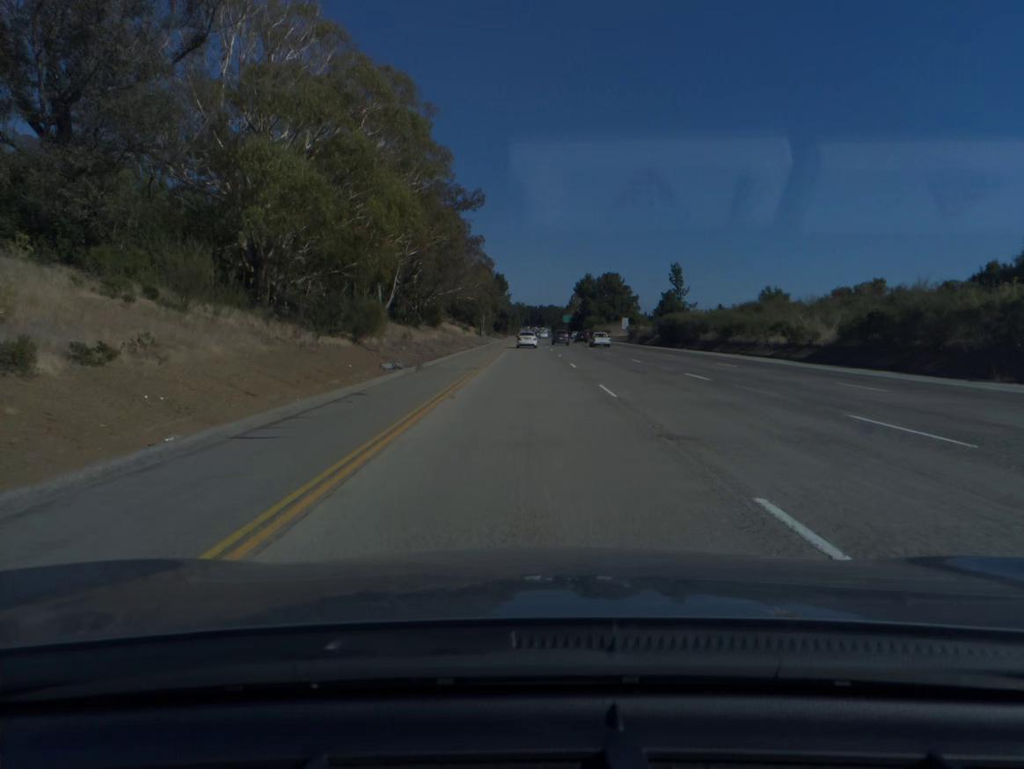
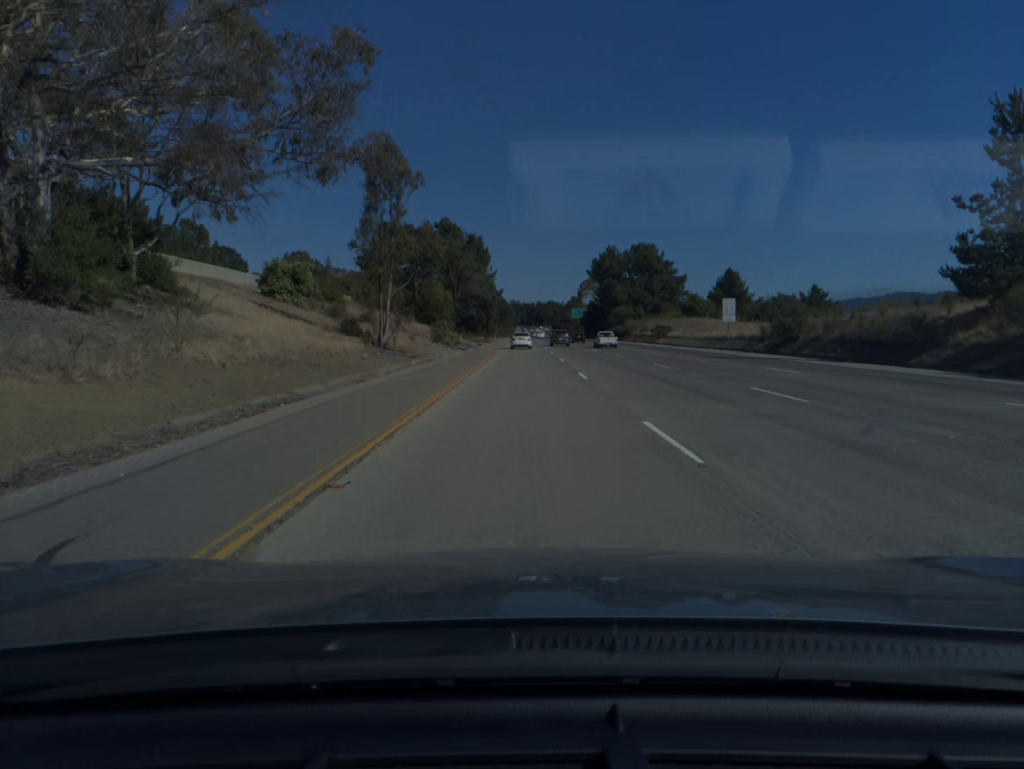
(+0.2, +81.9) m; 0°
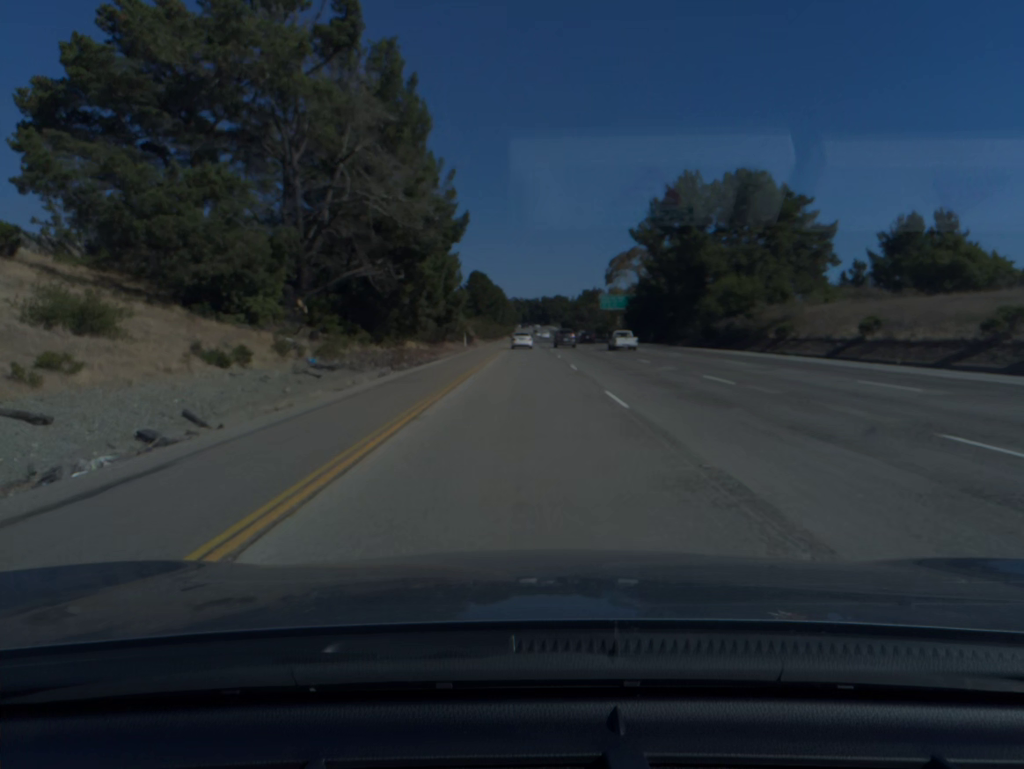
(-0.1, +81.9) m; 0°
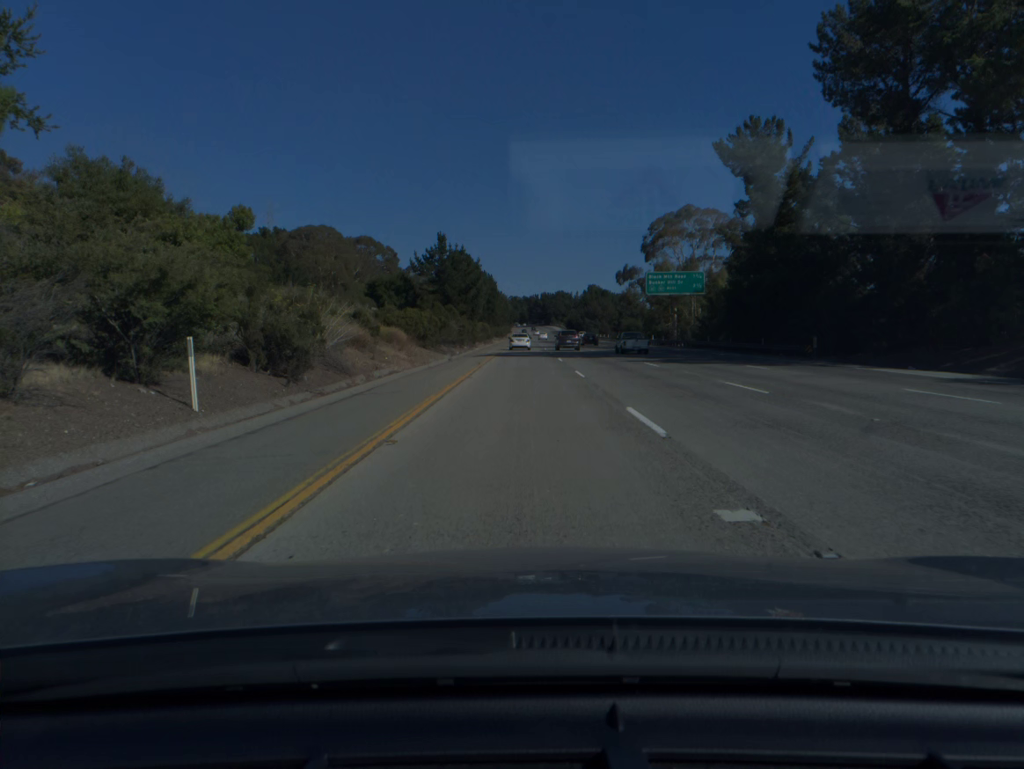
(+0.1, +61.5) m; 0°
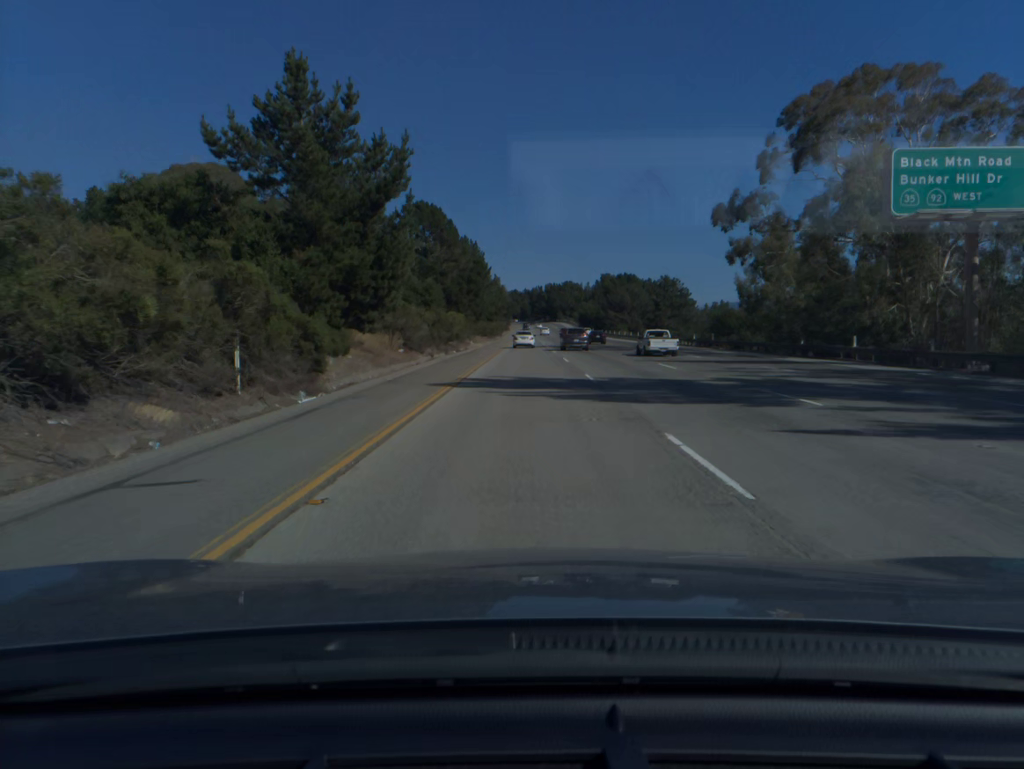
(-0.1, +61.6) m; 0°
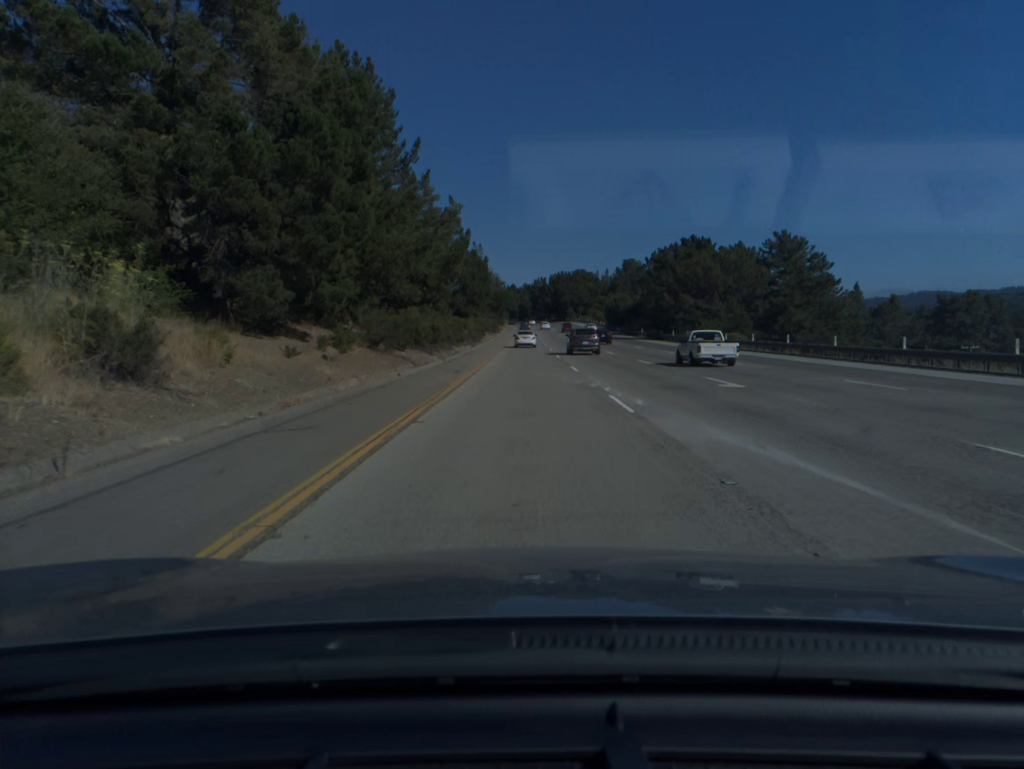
(0.0, +81.7) m; 0°
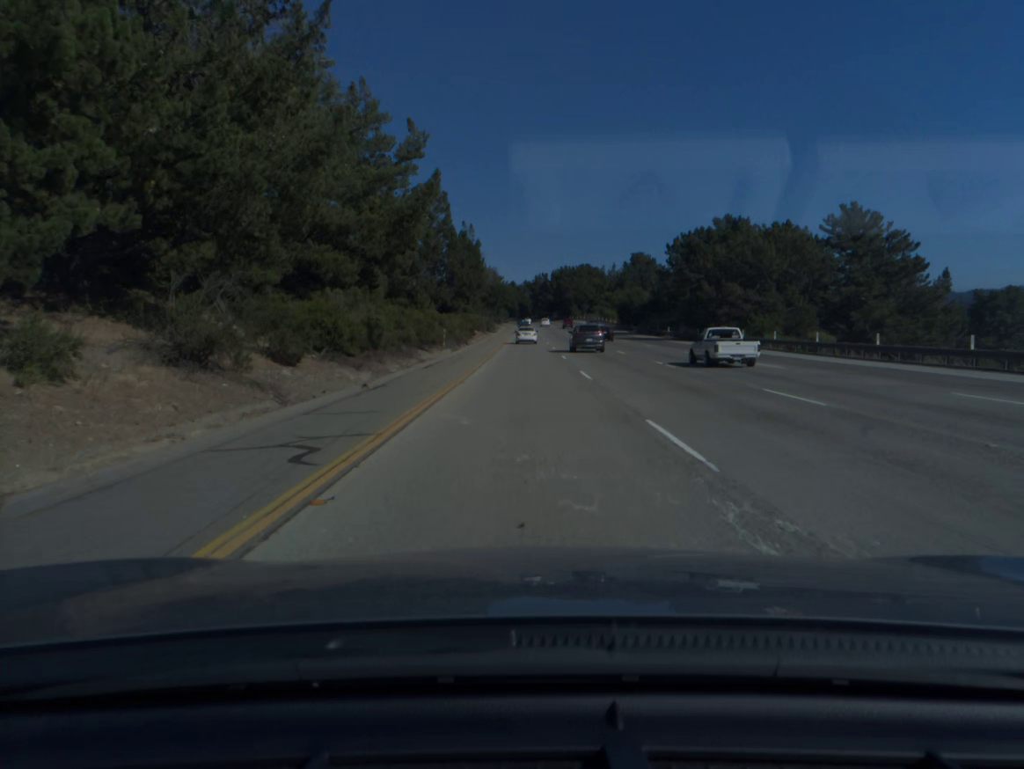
(0.0, +20.4) m; 0°
